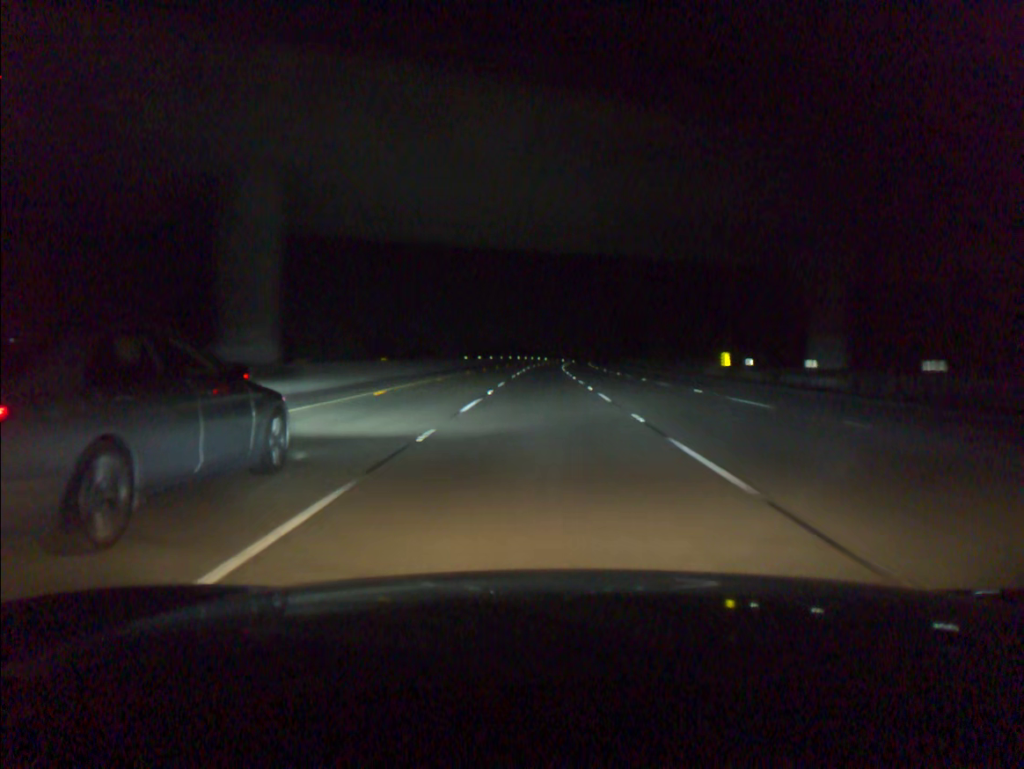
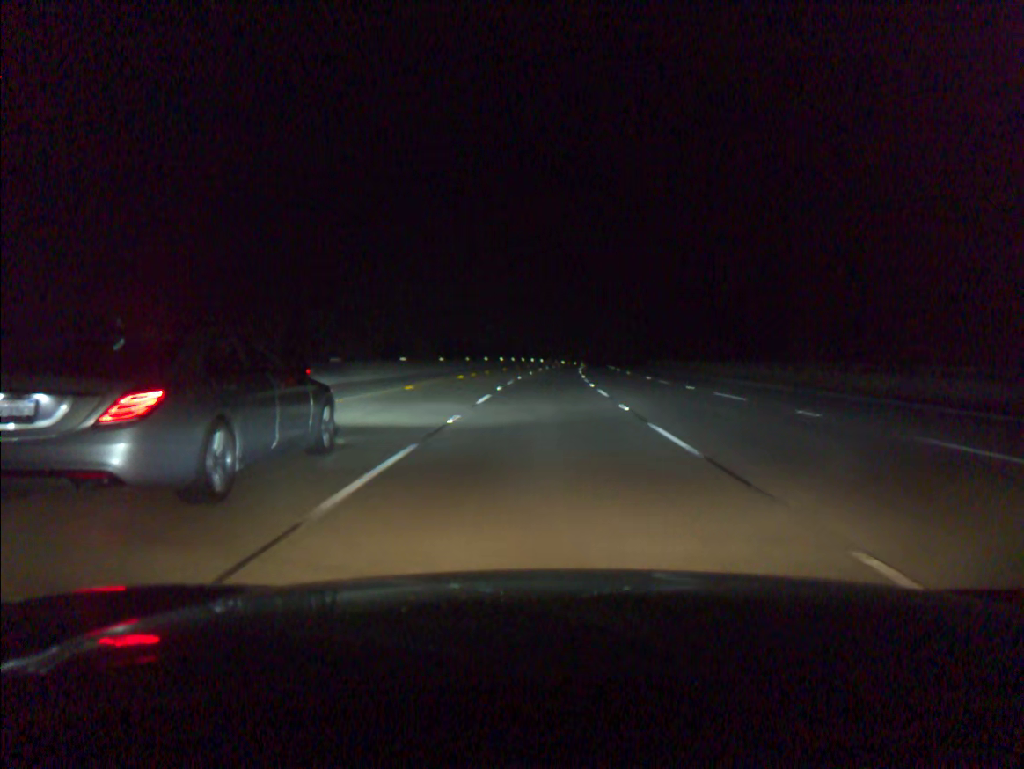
(+0.1, +54.2) m; 0°
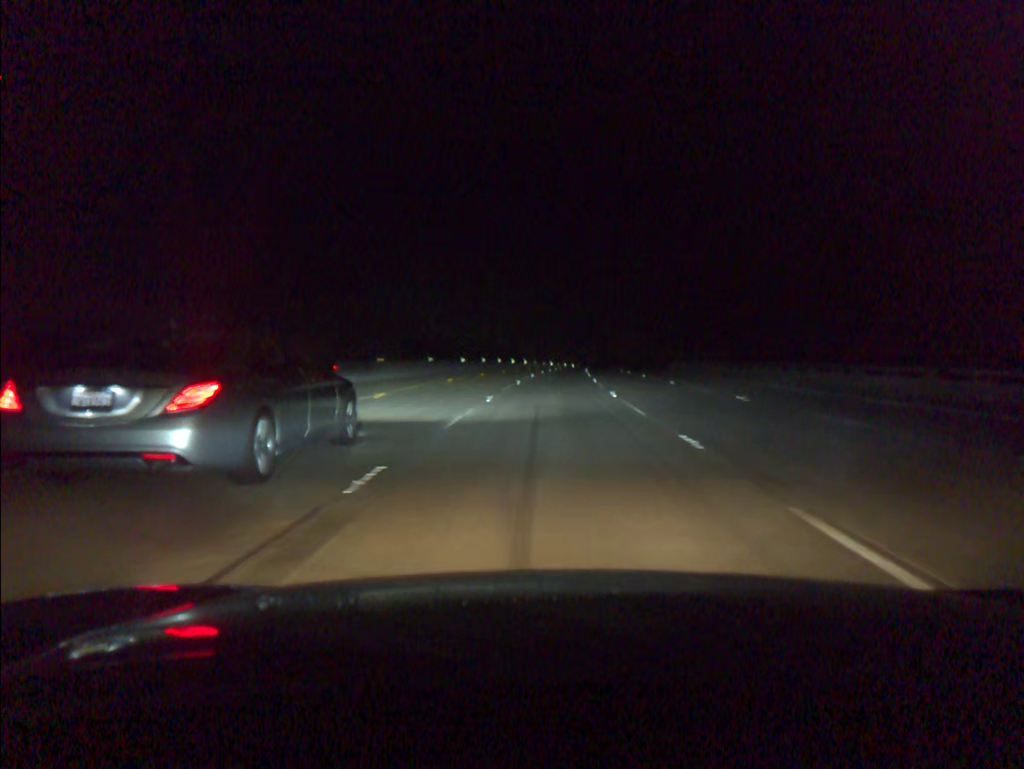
(+0.3, +36.3) m; +1°
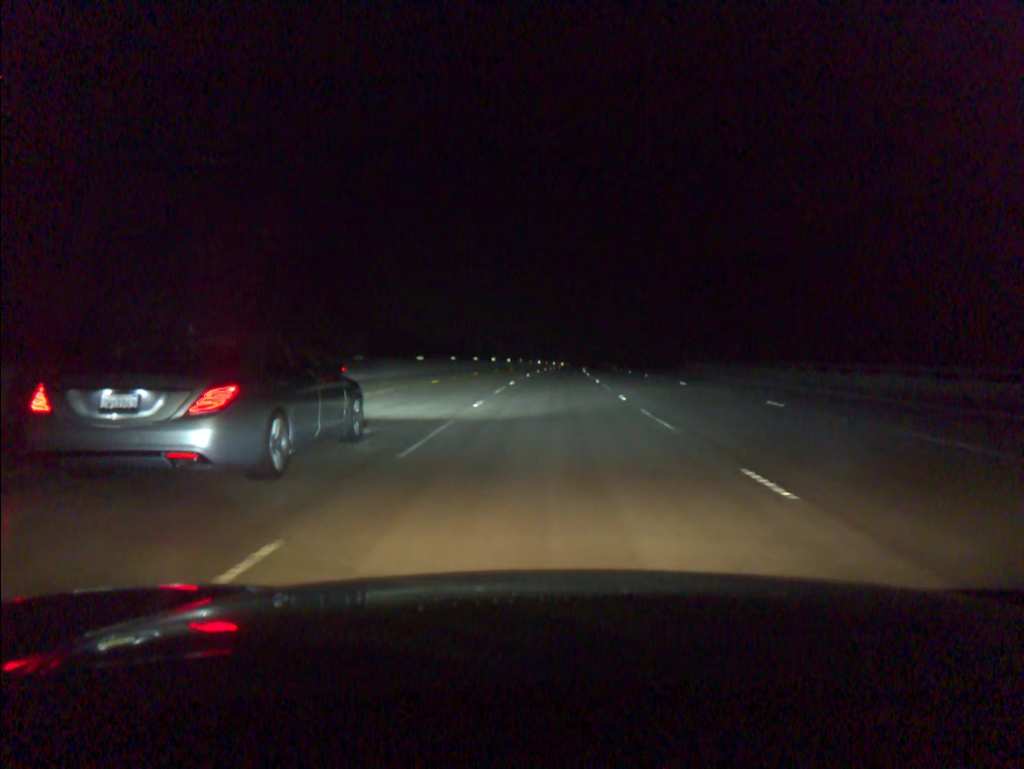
(+0.1, +18.2) m; +1°
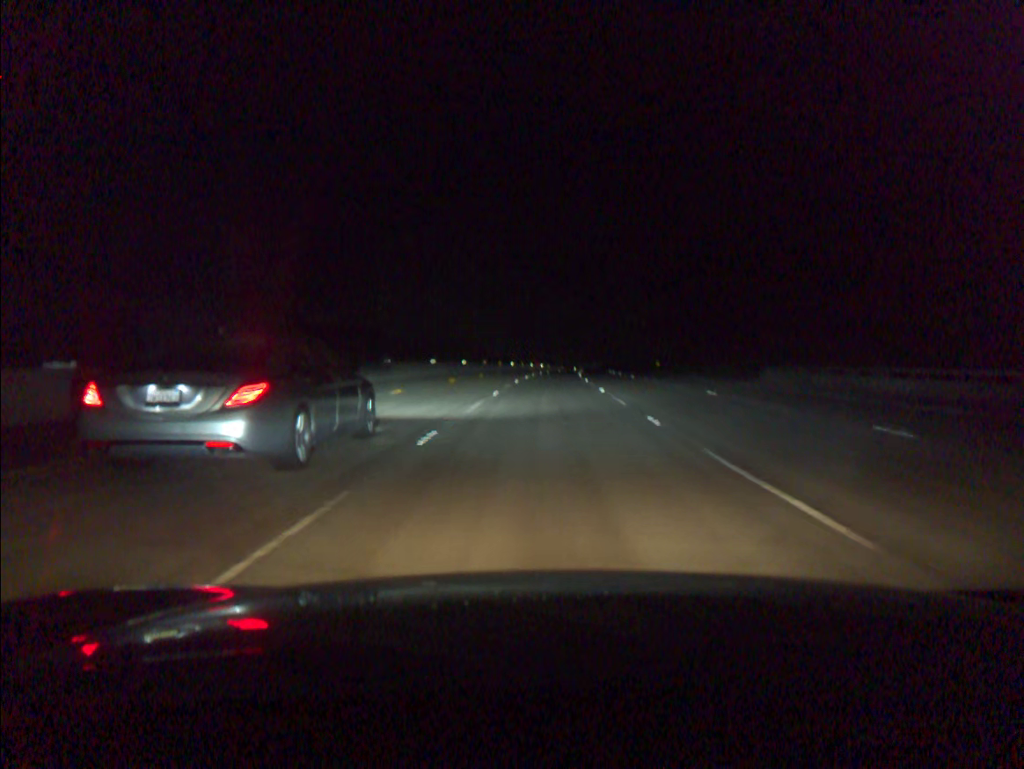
(+0.6, +36.4) m; +2°
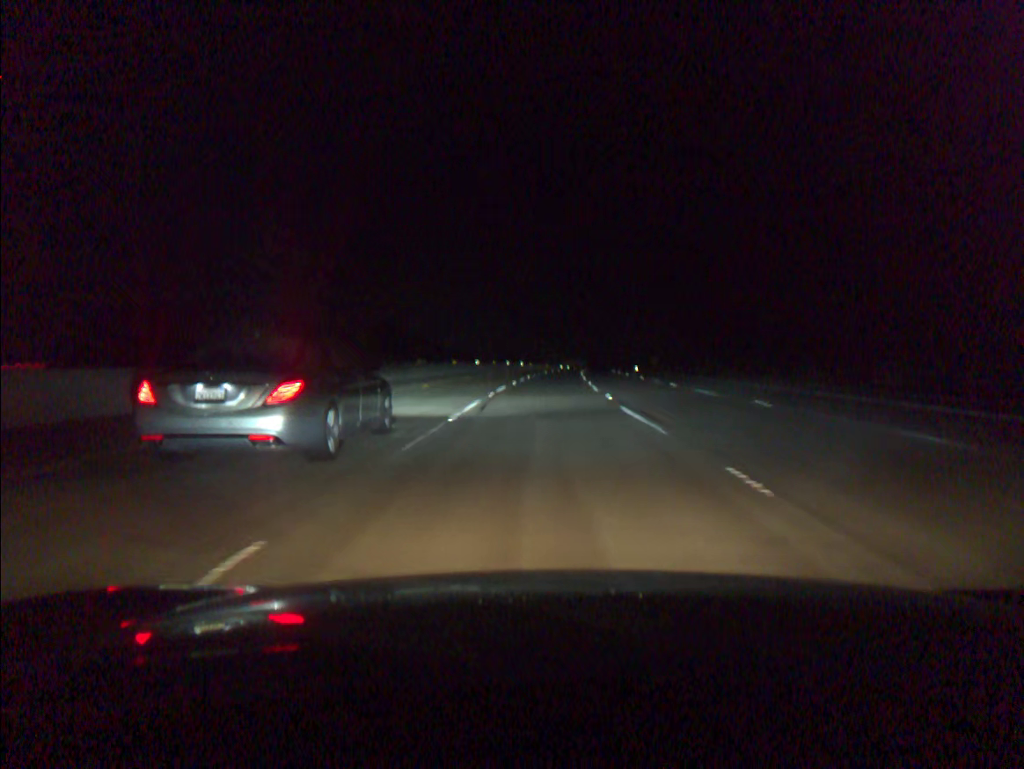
(+0.4, +36.5) m; +1°
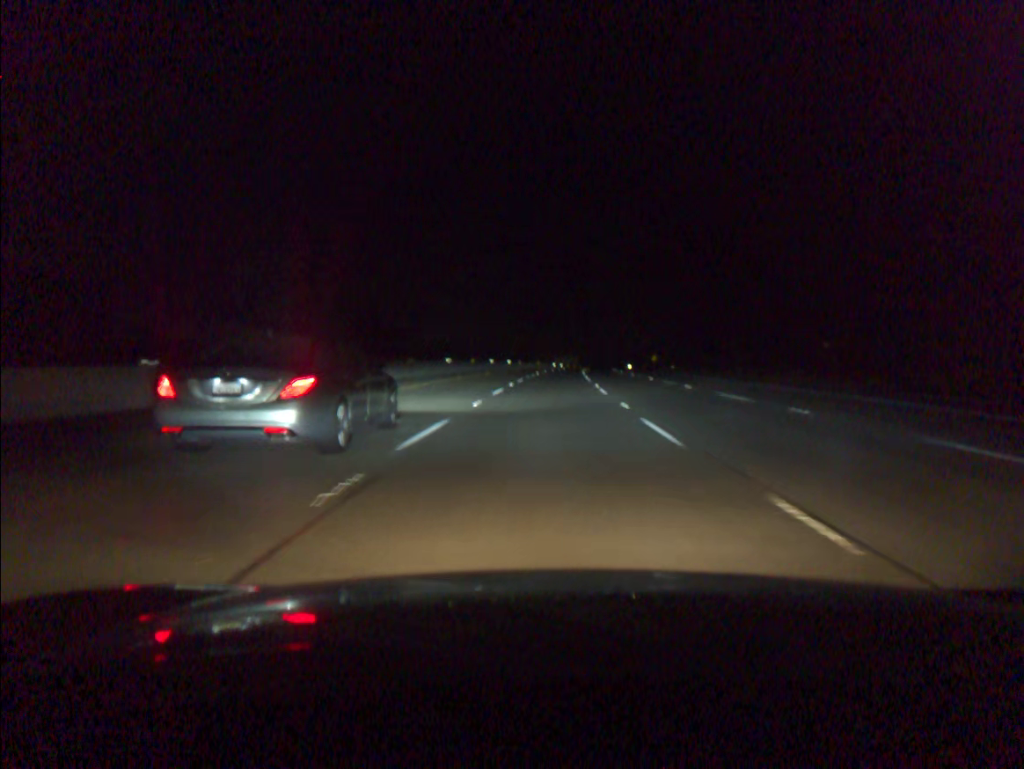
(+0.1, +18.3) m; +1°
